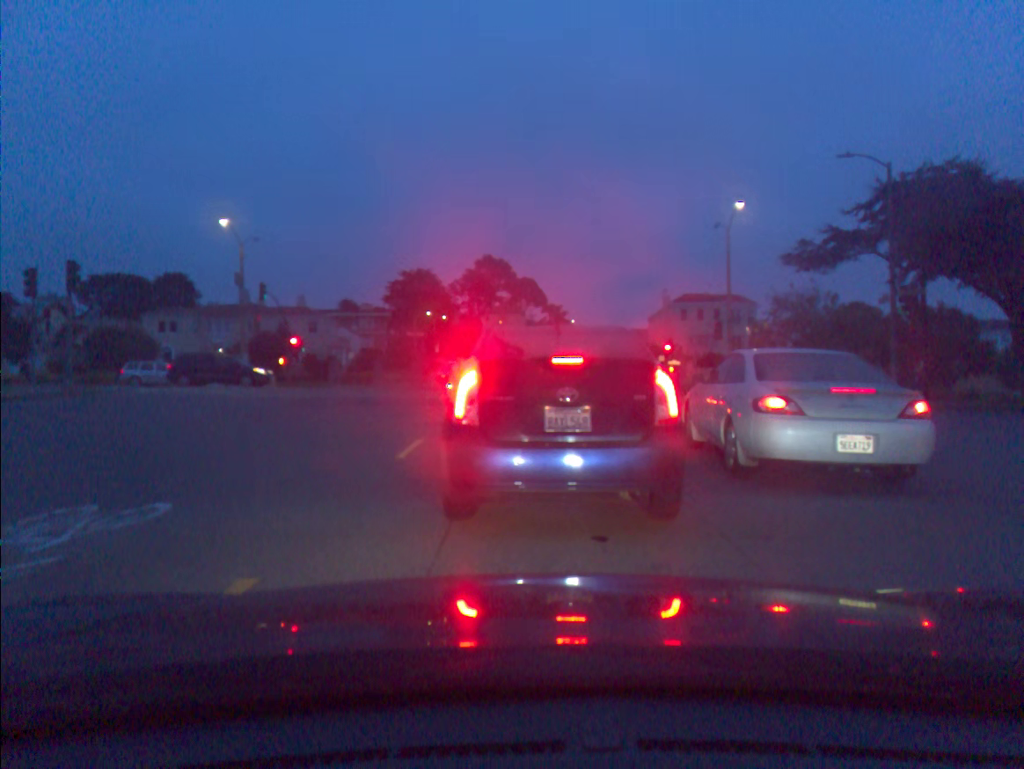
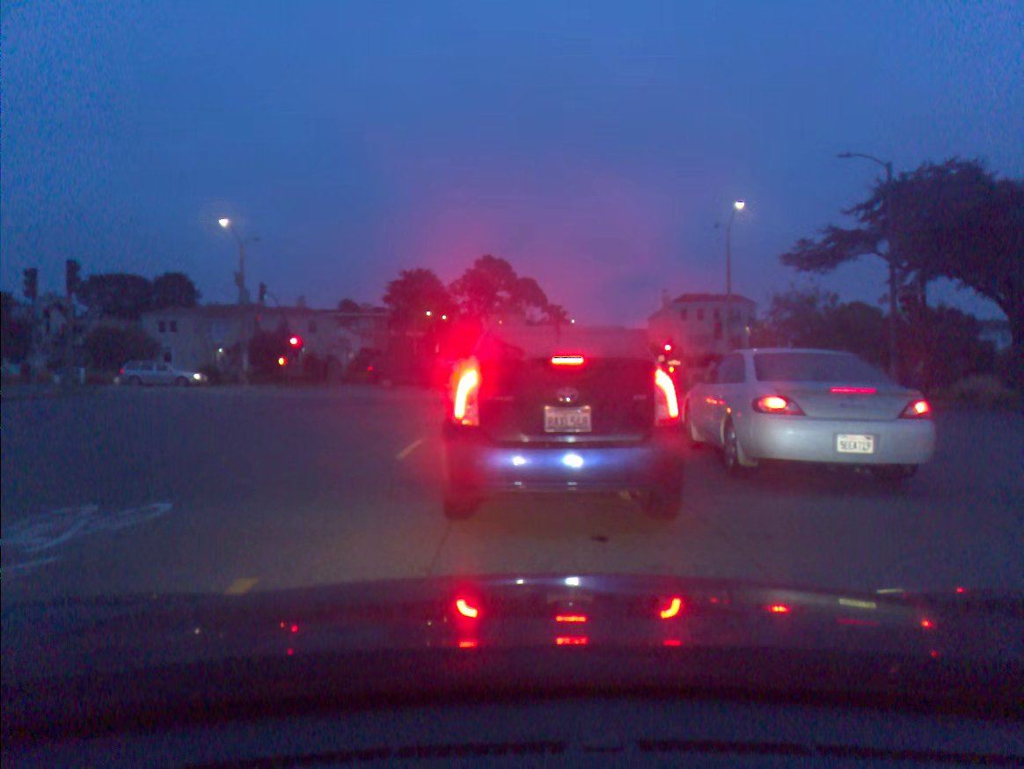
(0.0, 0.0) m; 0°
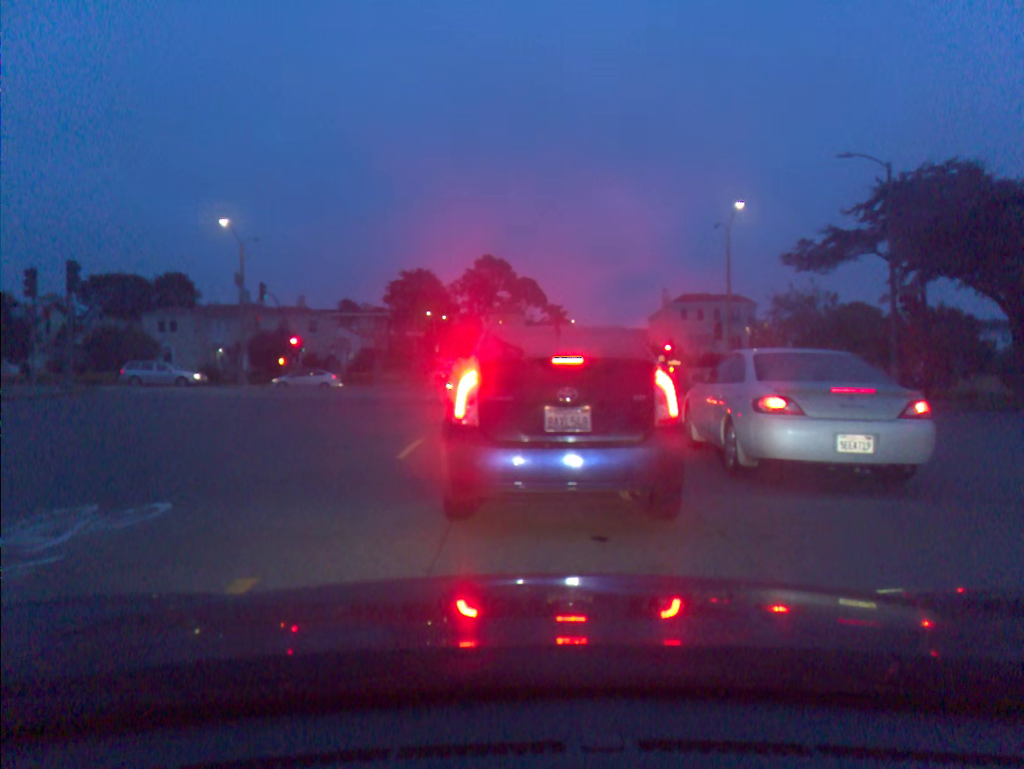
(0.0, 0.0) m; 0°
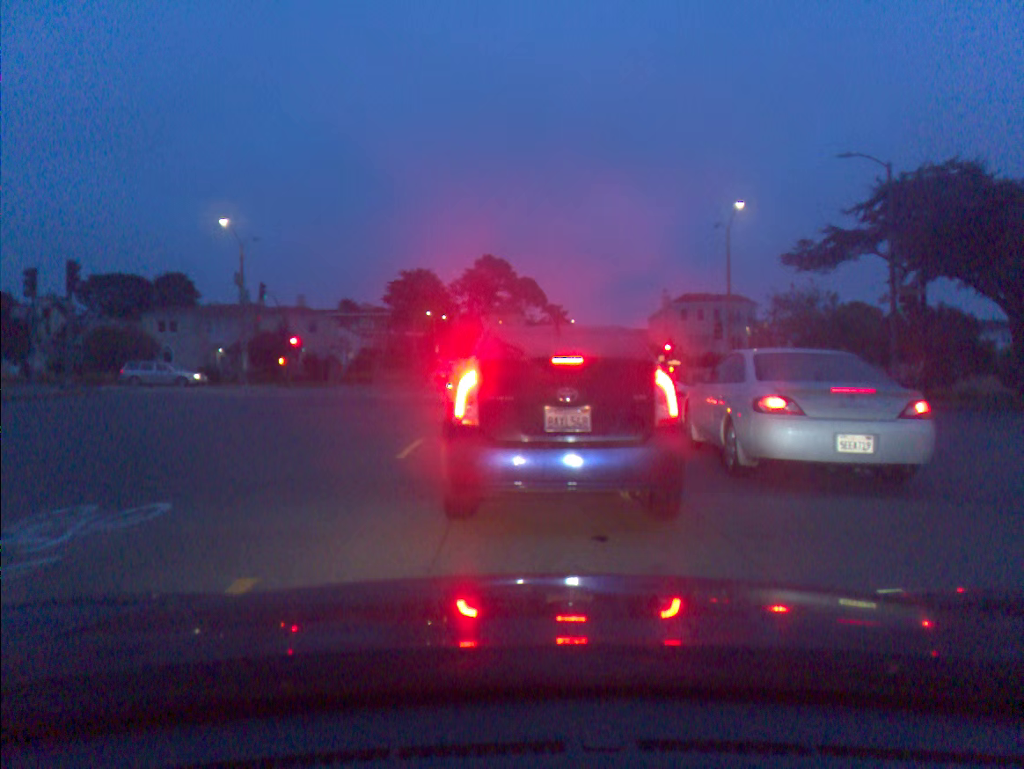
(0.0, 0.0) m; 0°
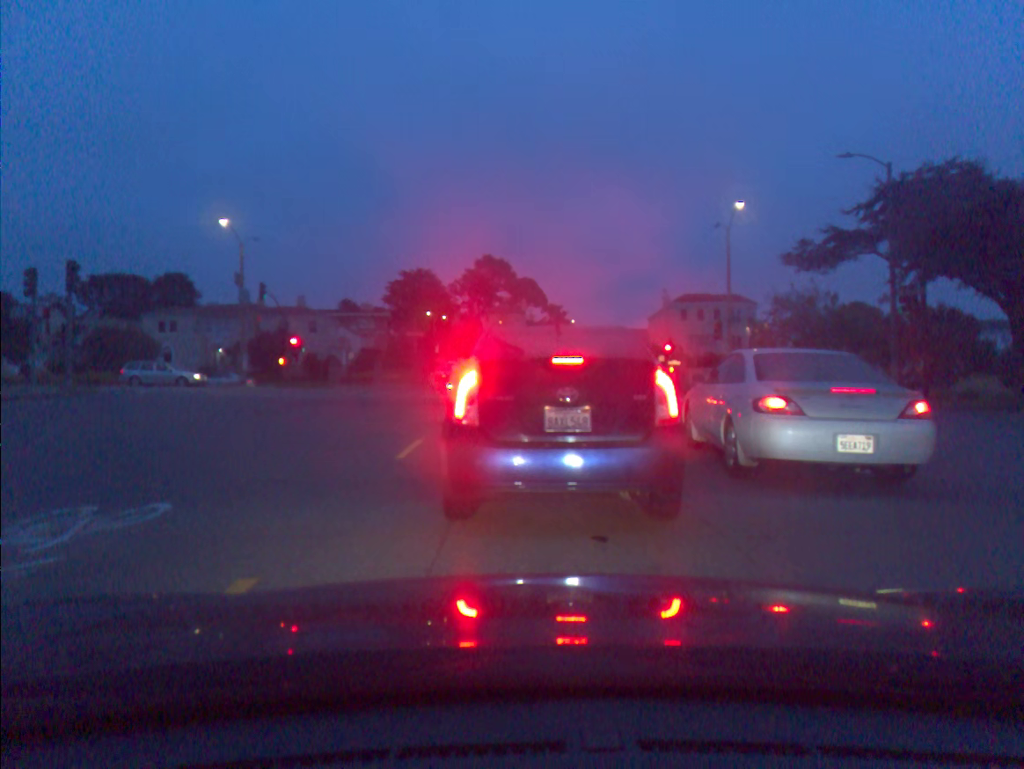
(0.0, 0.0) m; 0°
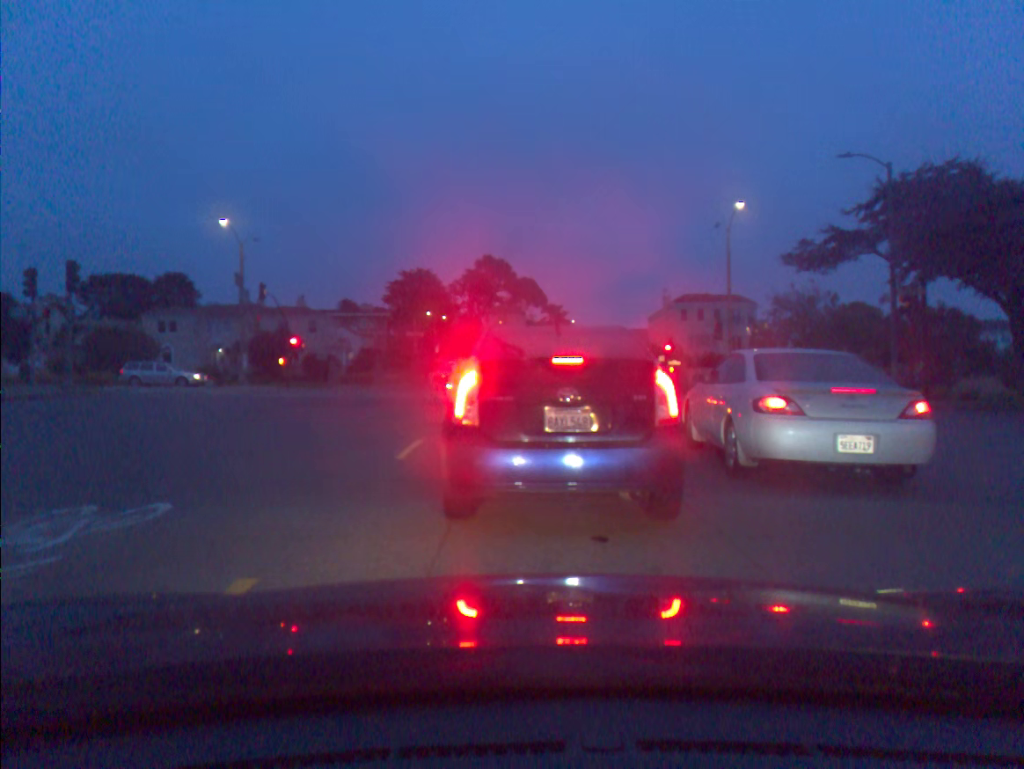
(0.0, 0.0) m; 0°
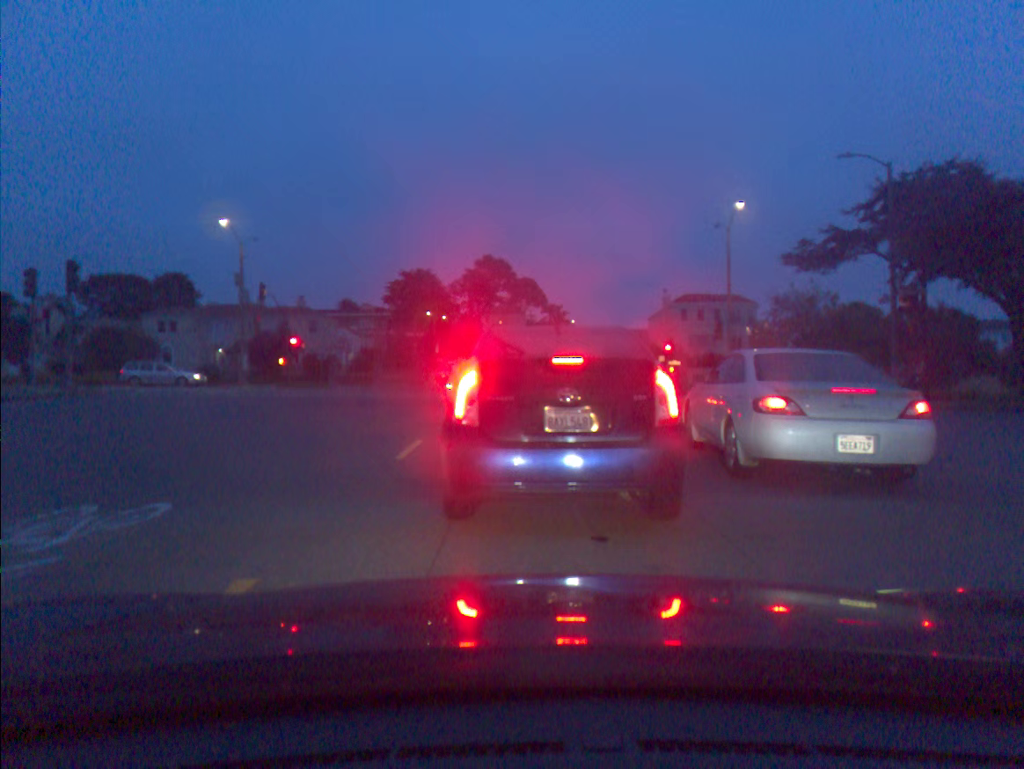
(0.0, 0.0) m; 0°
